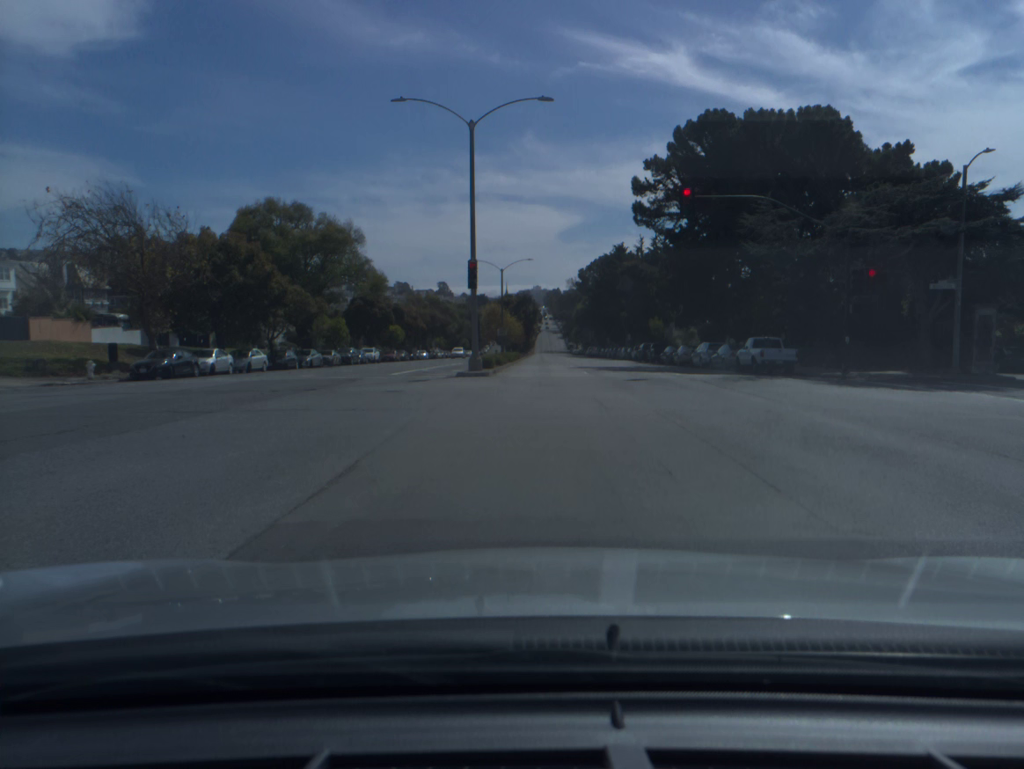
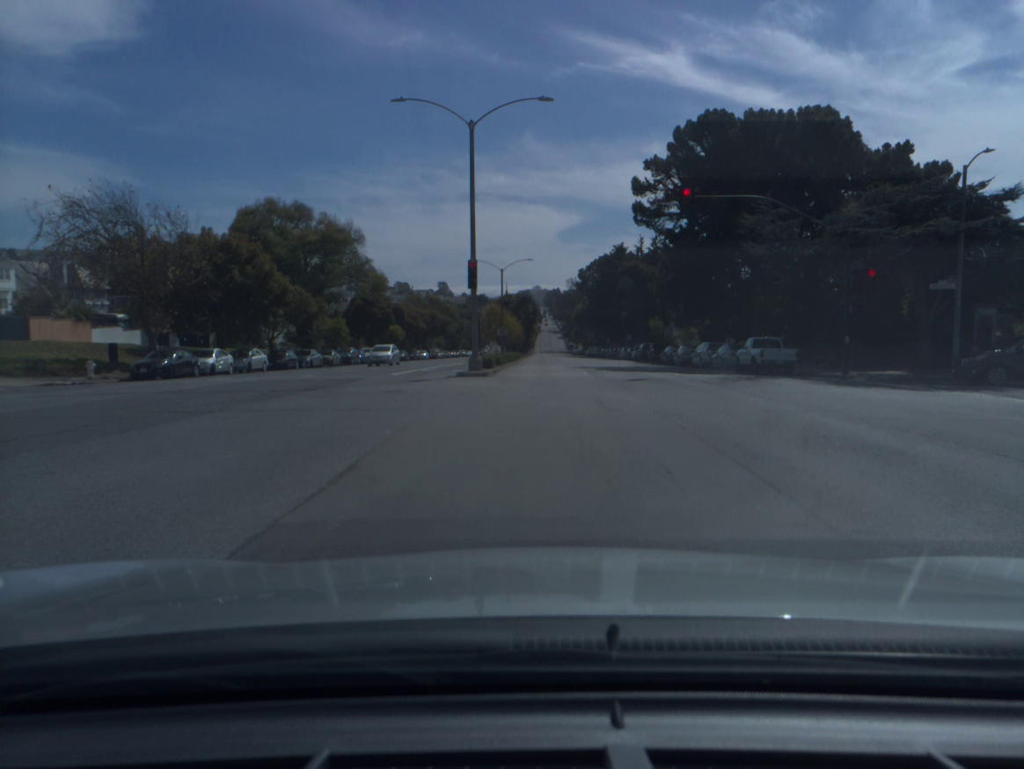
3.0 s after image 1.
(0.0, 0.0) m; 0°
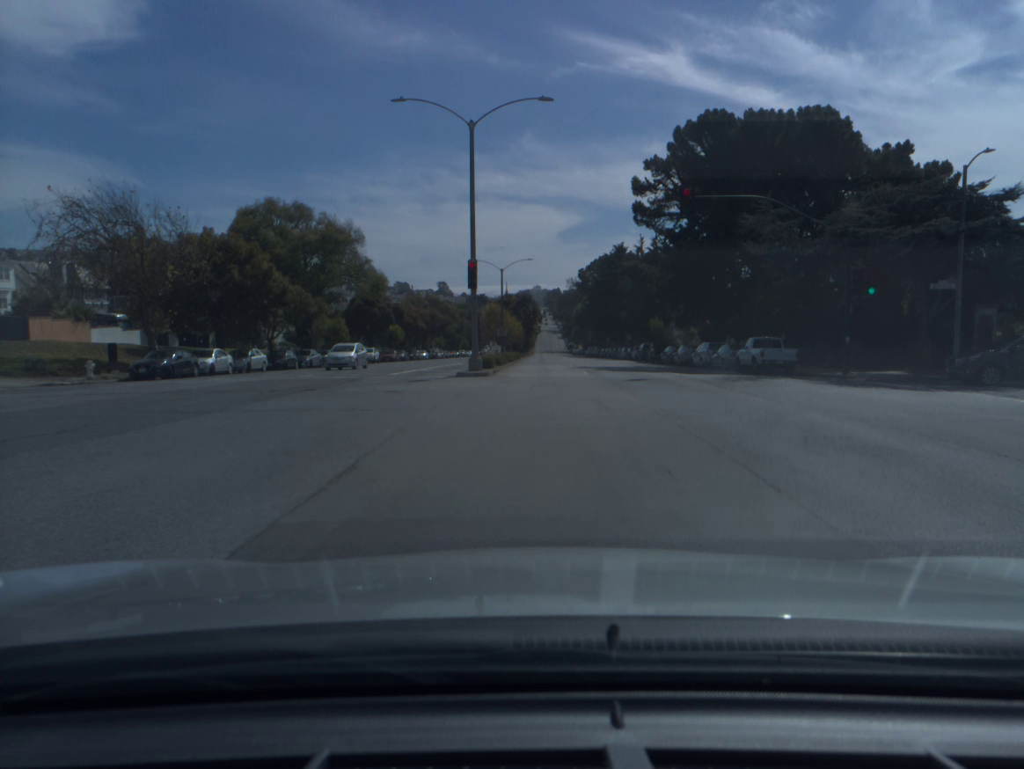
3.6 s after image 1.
(0.0, 0.0) m; 0°
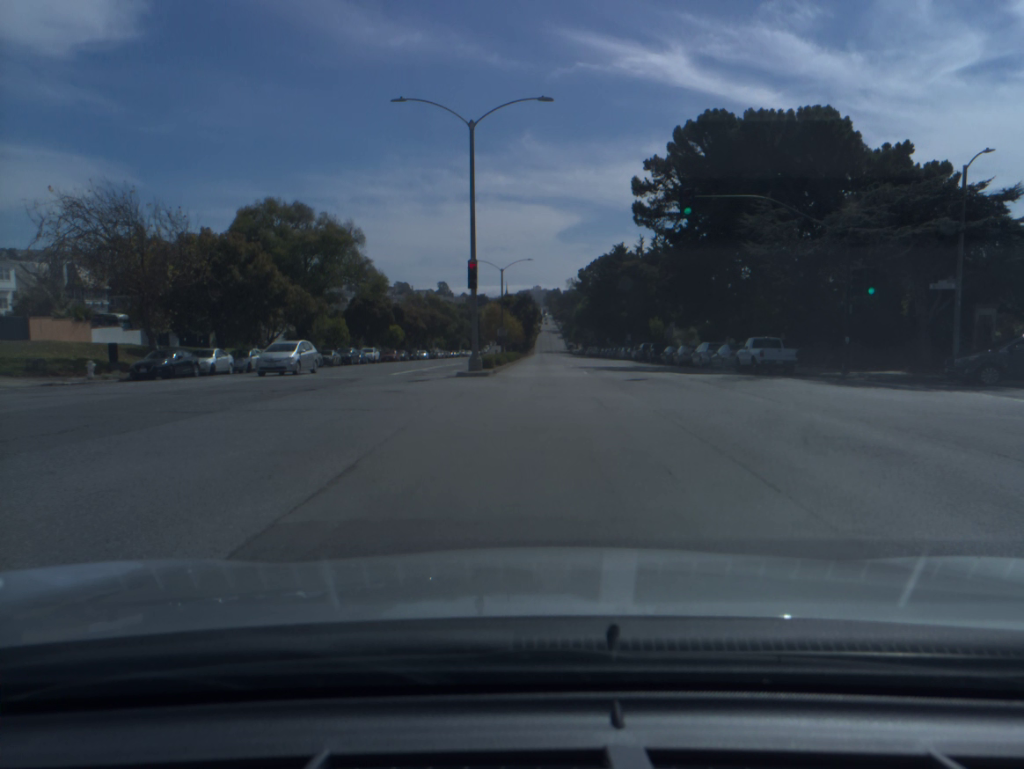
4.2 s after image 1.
(0.0, 0.0) m; 0°
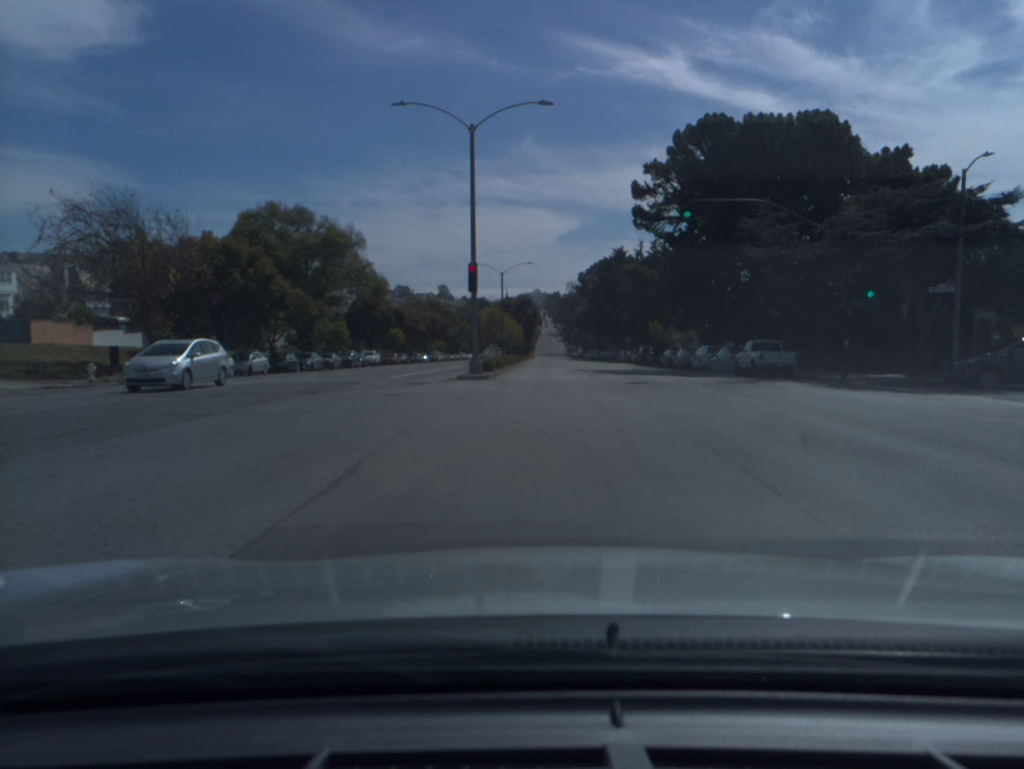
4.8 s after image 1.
(0.0, 0.0) m; 0°
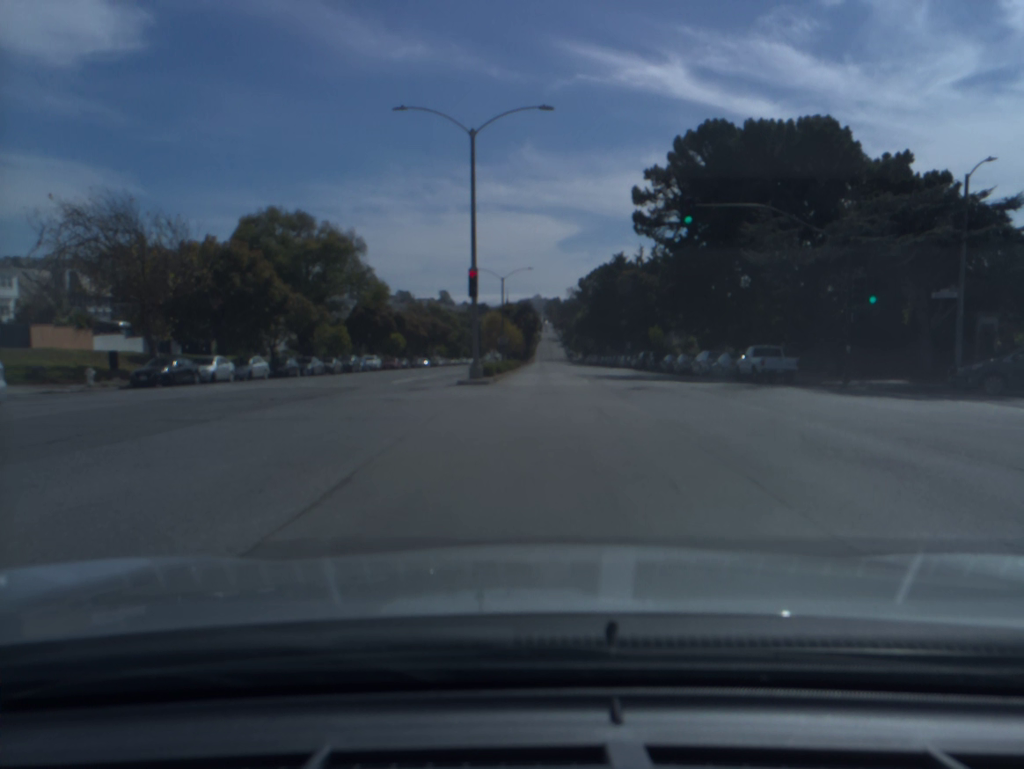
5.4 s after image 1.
(0.0, +0.3) m; 0°
